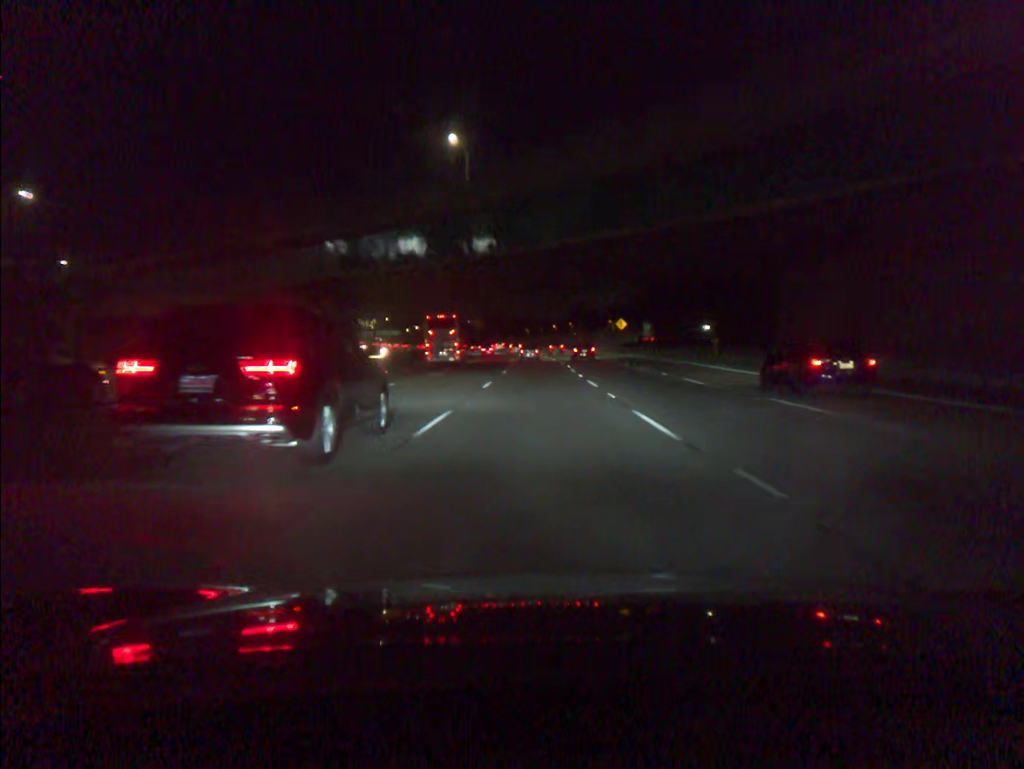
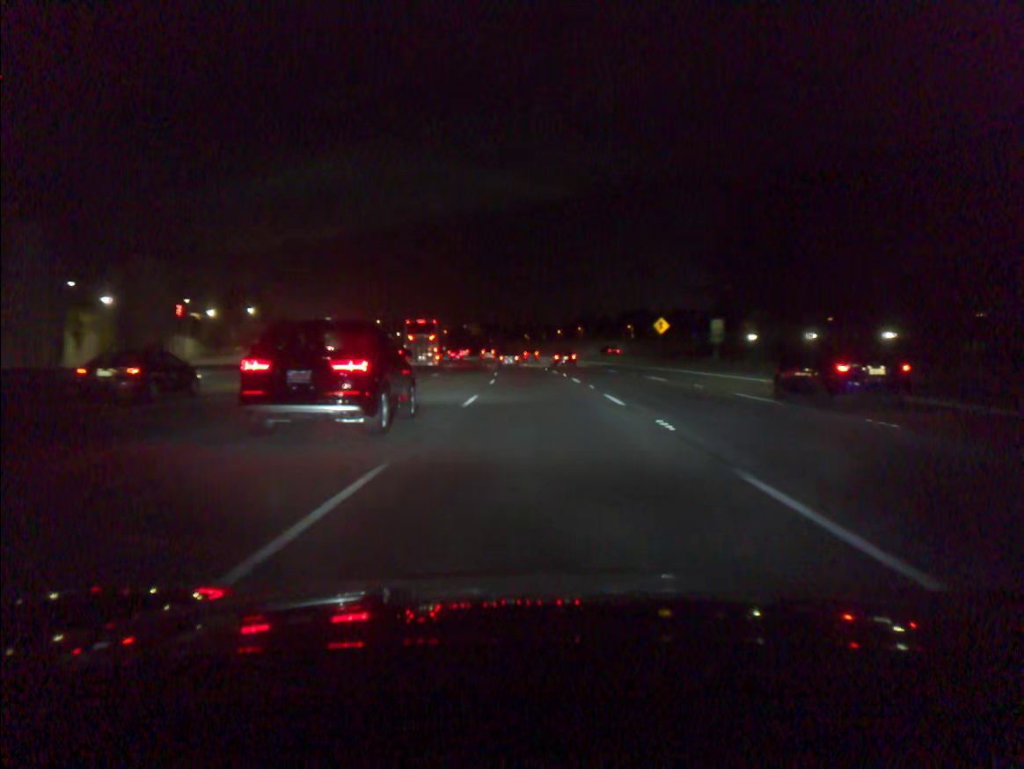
(-0.1, +35.7) m; 0°
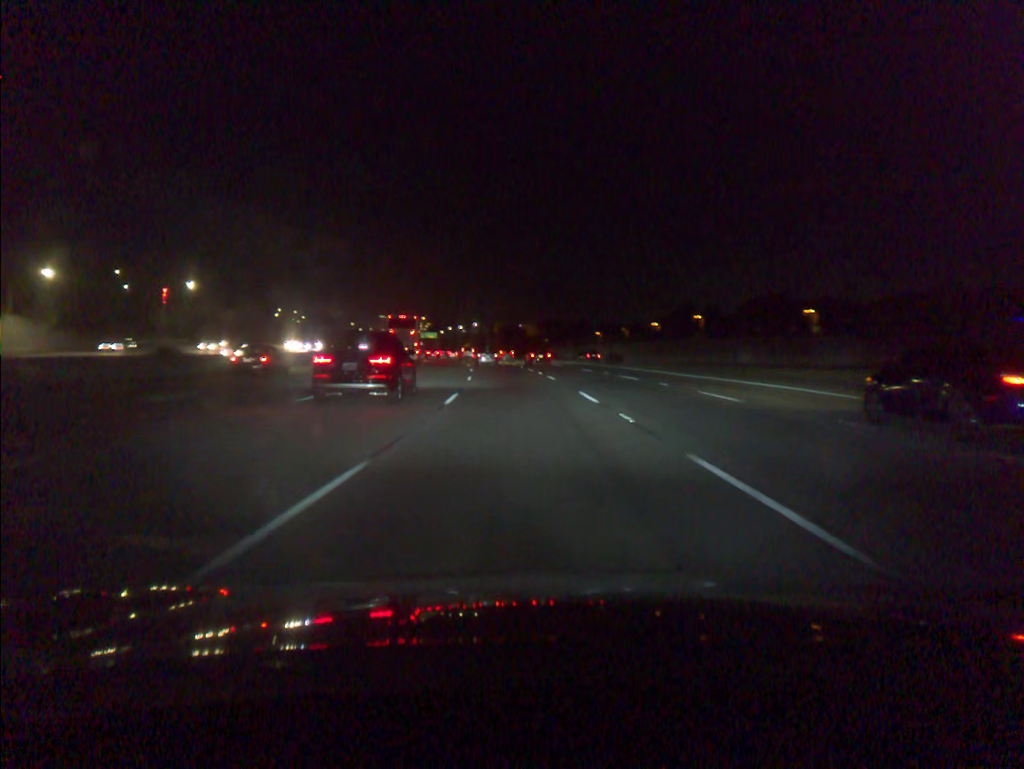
(-2.0, +70.2) m; -4°
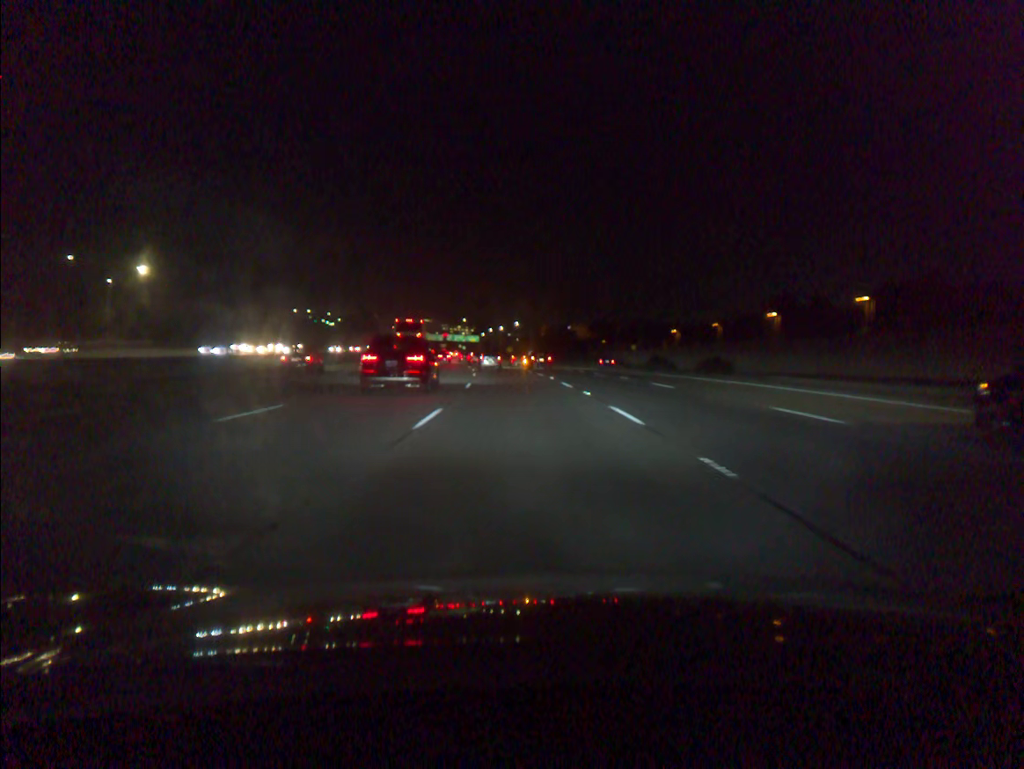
(-1.0, +34.2) m; -3°
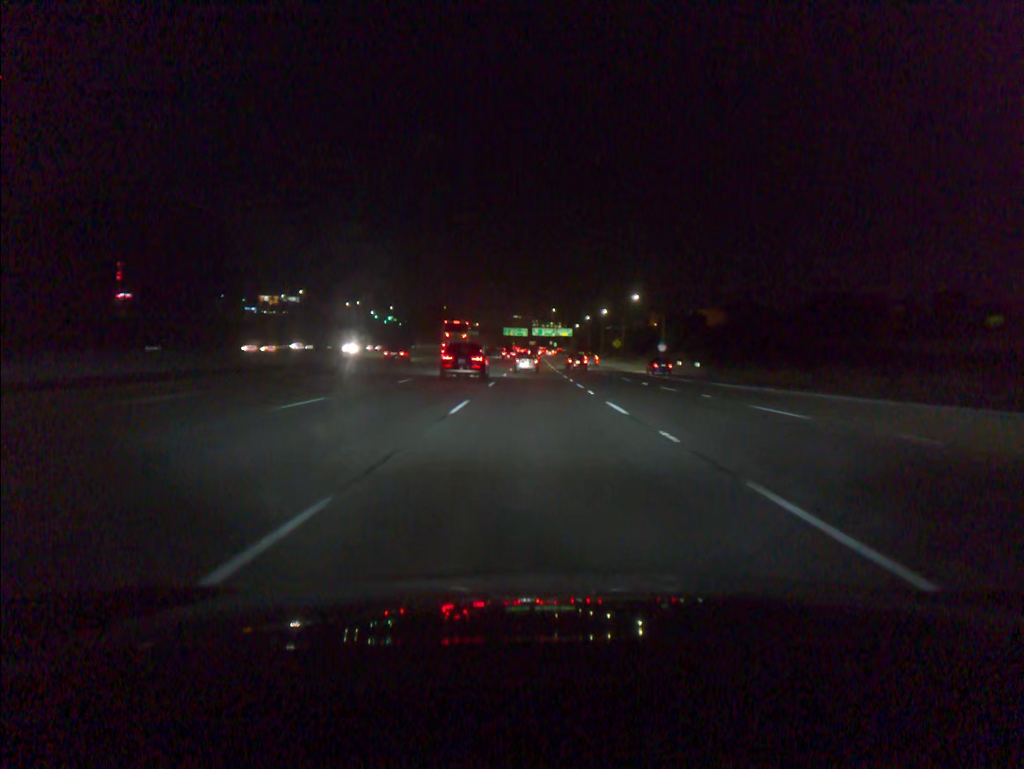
(-5.5, +82.6) m; -7°
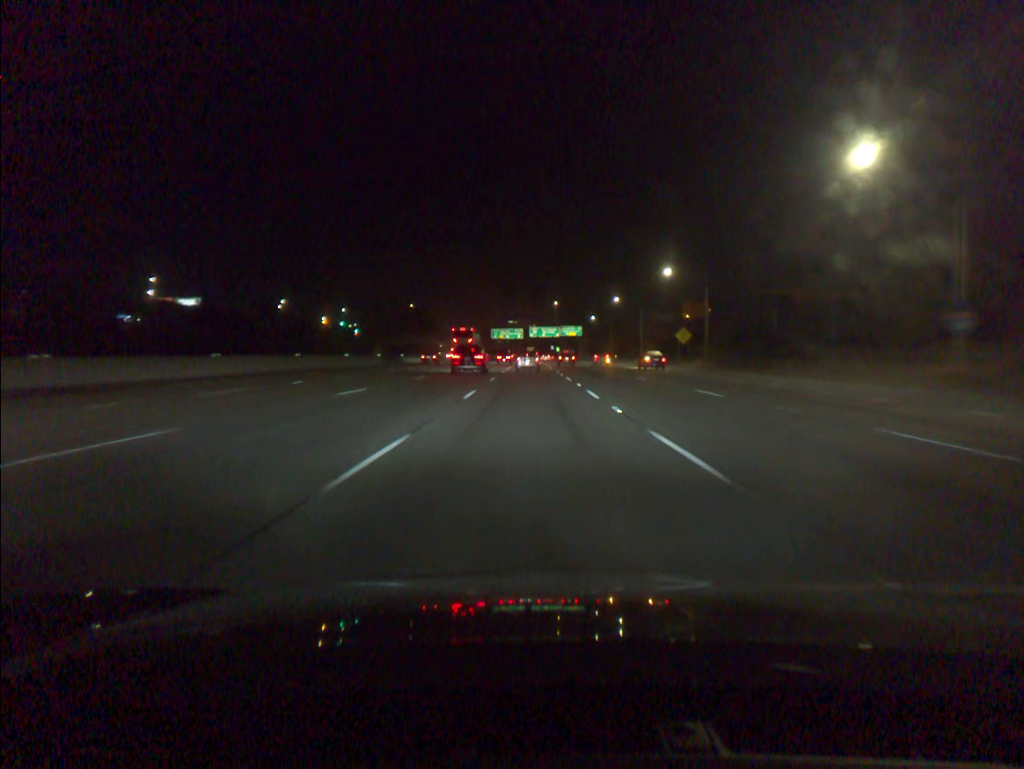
(0.0, +80.4) m; 0°
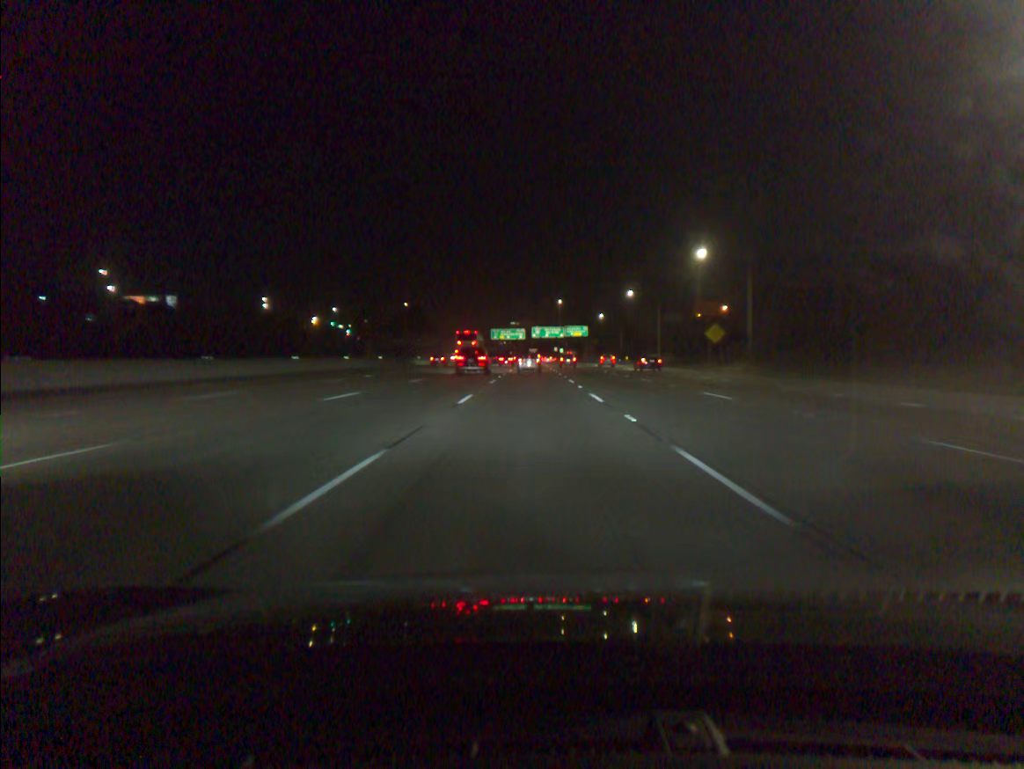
(0.0, +15.8) m; 0°
